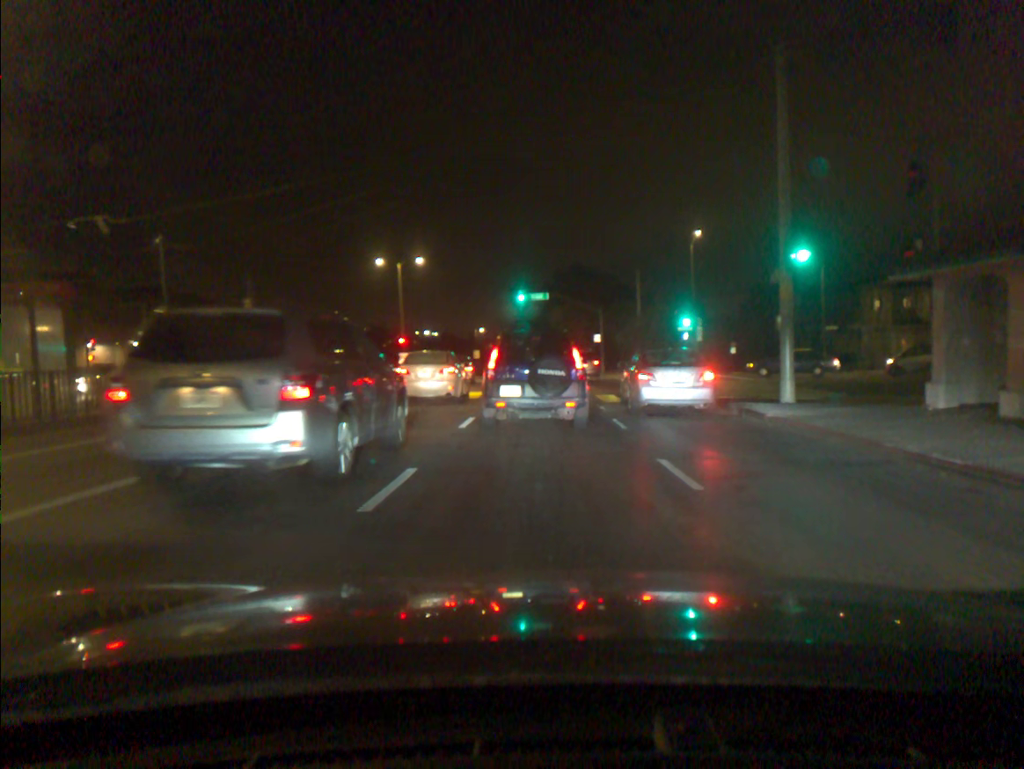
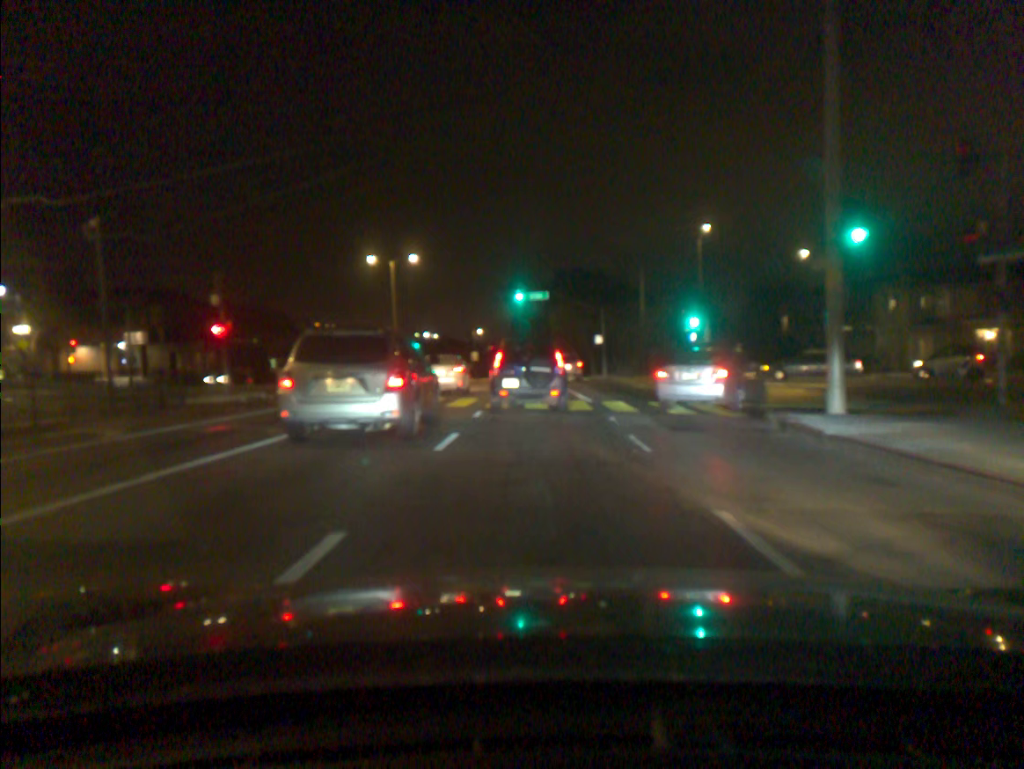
(0.0, +3.0) m; 0°
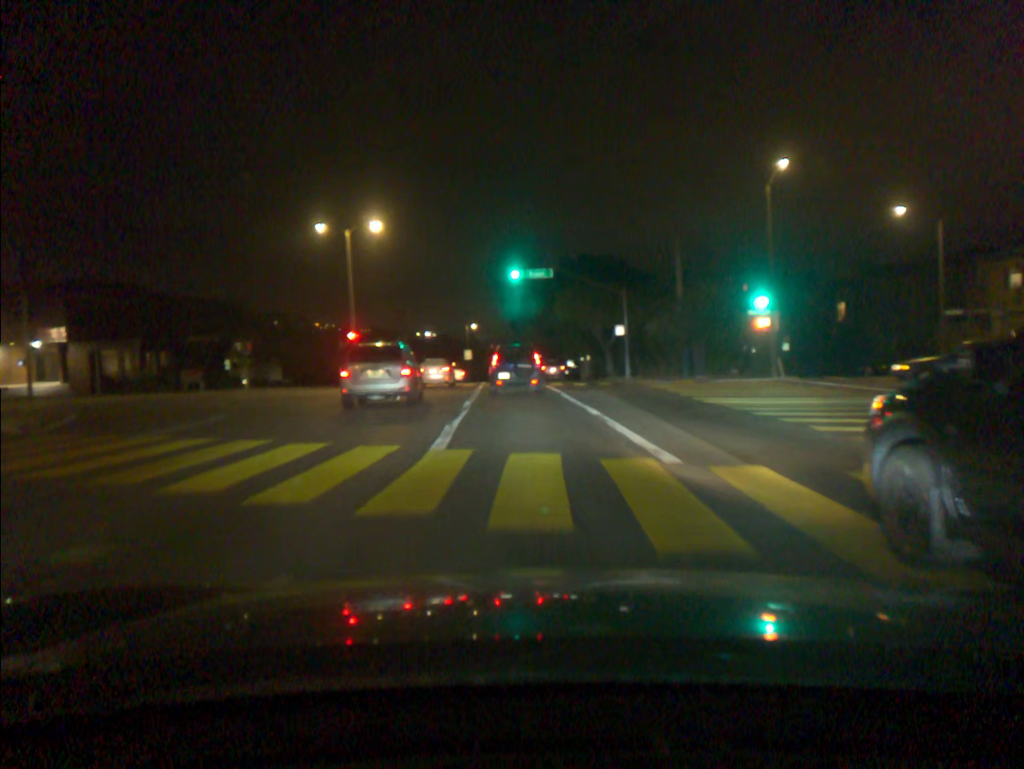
(+0.1, +13.8) m; 0°
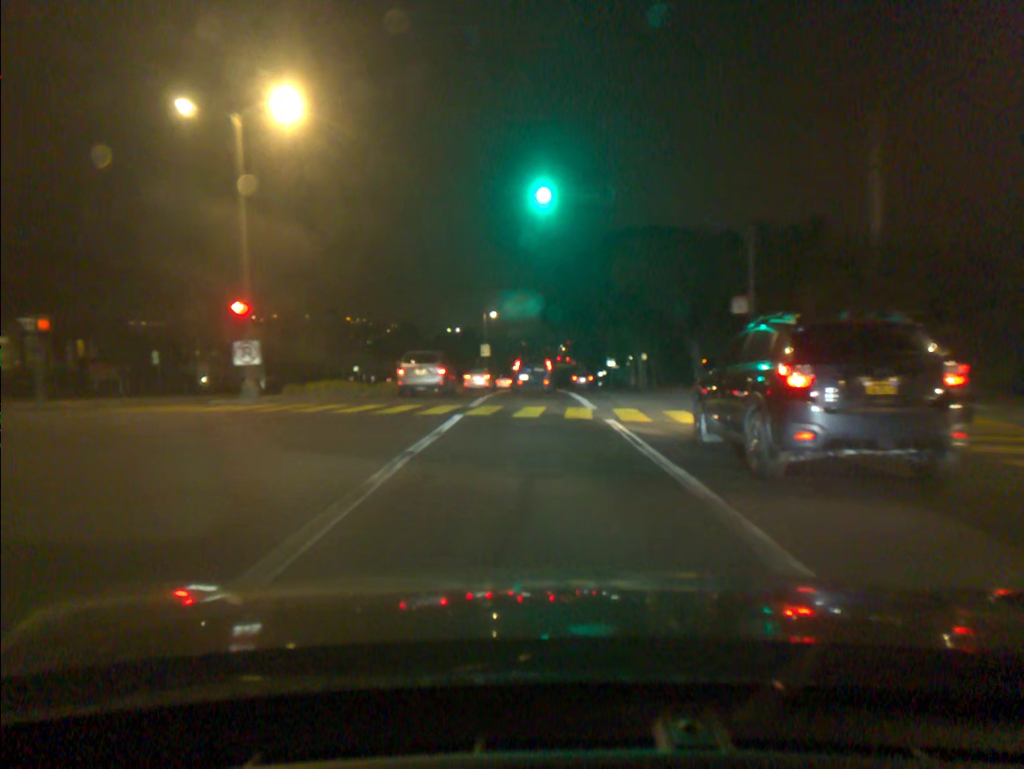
(-0.5, +21.1) m; -3°
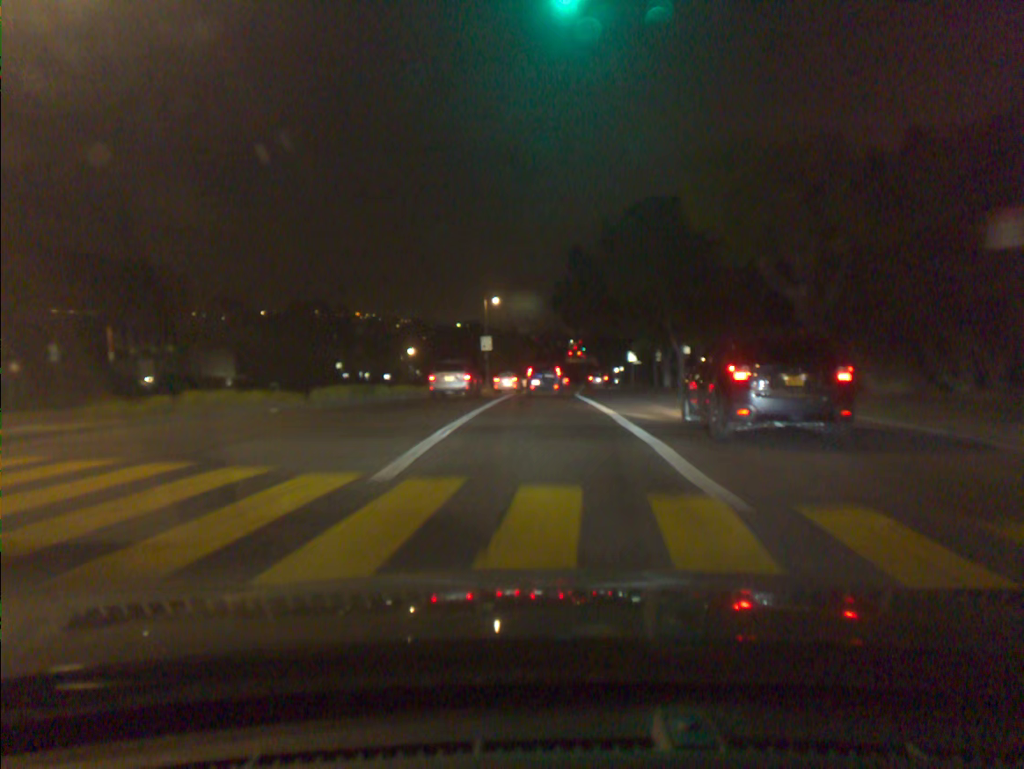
(-0.1, +13.2) m; -1°
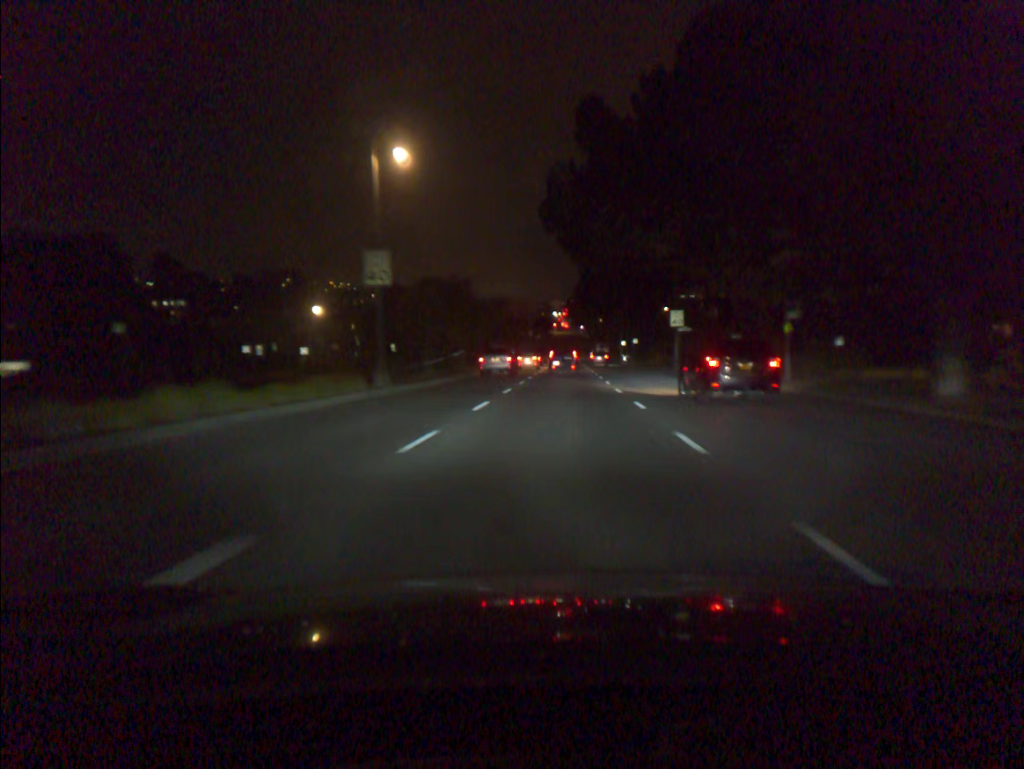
(+0.3, +40.6) m; +1°
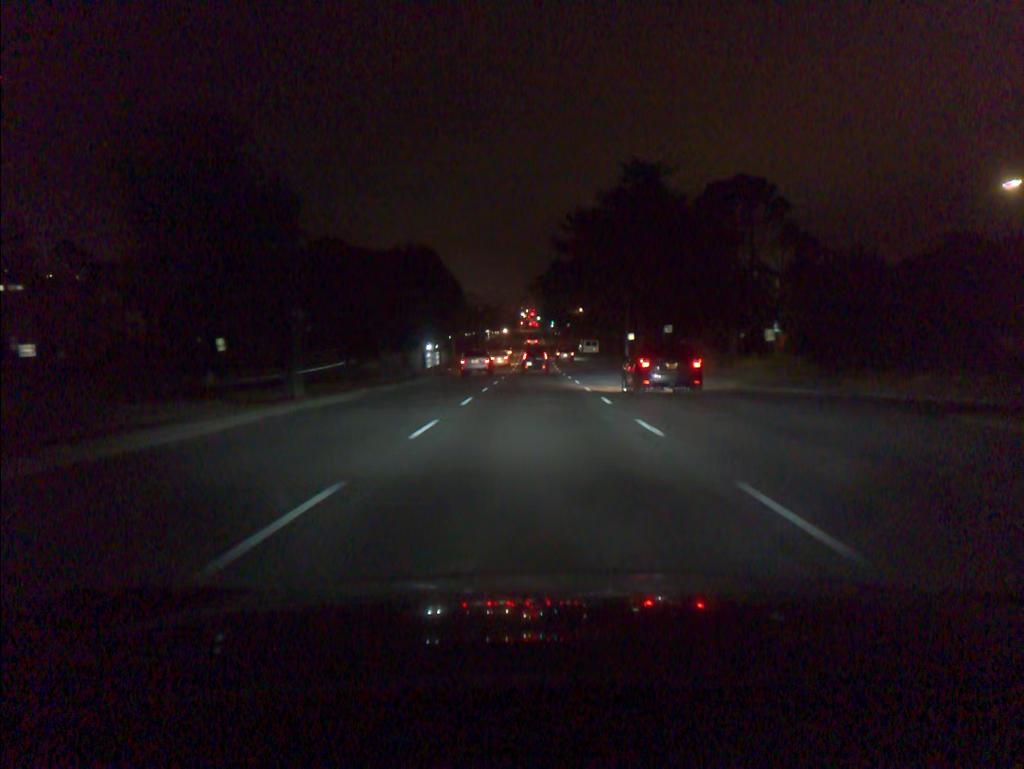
(+1.5, +49.2) m; +2°
